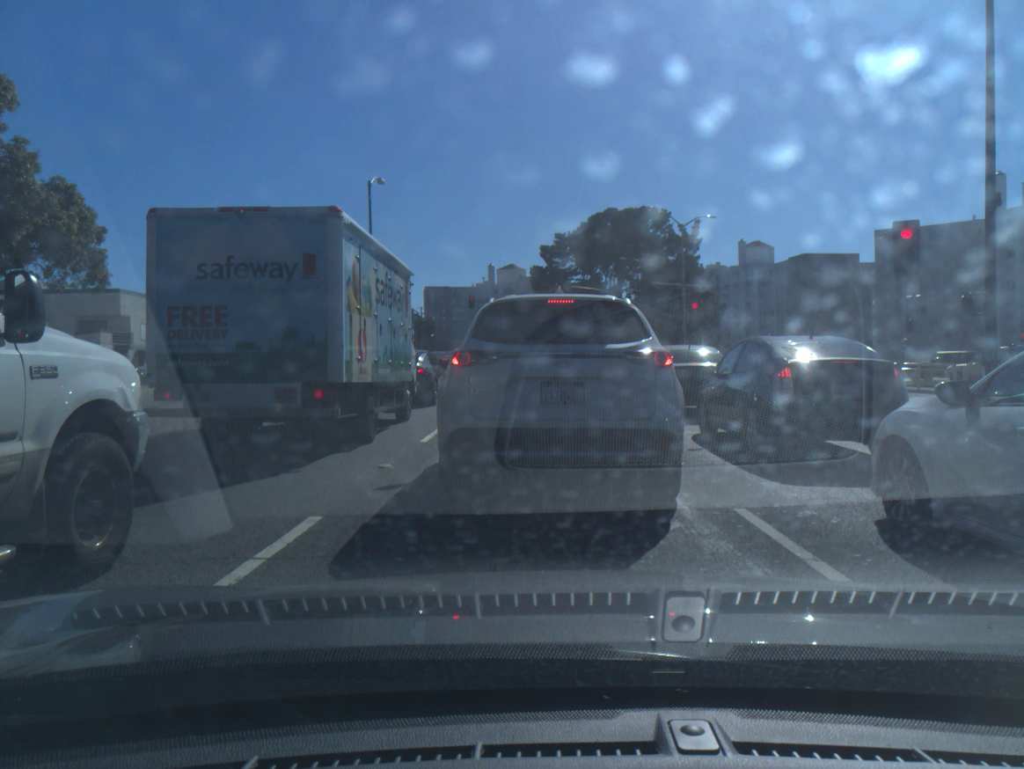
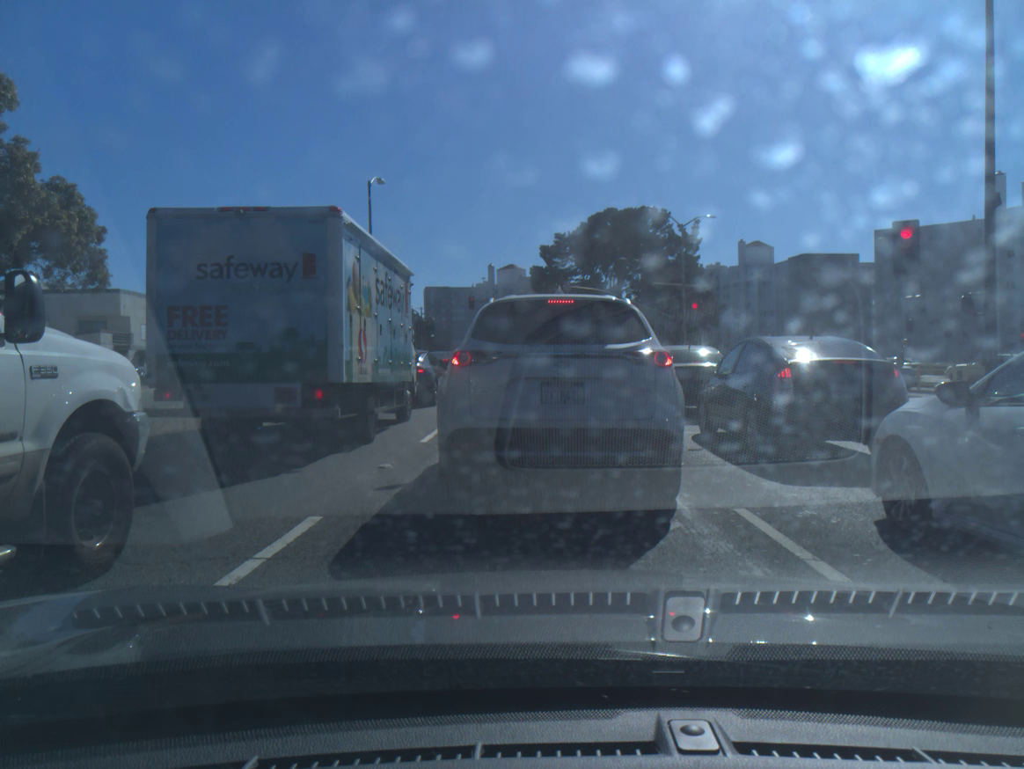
(0.0, 0.0) m; 0°
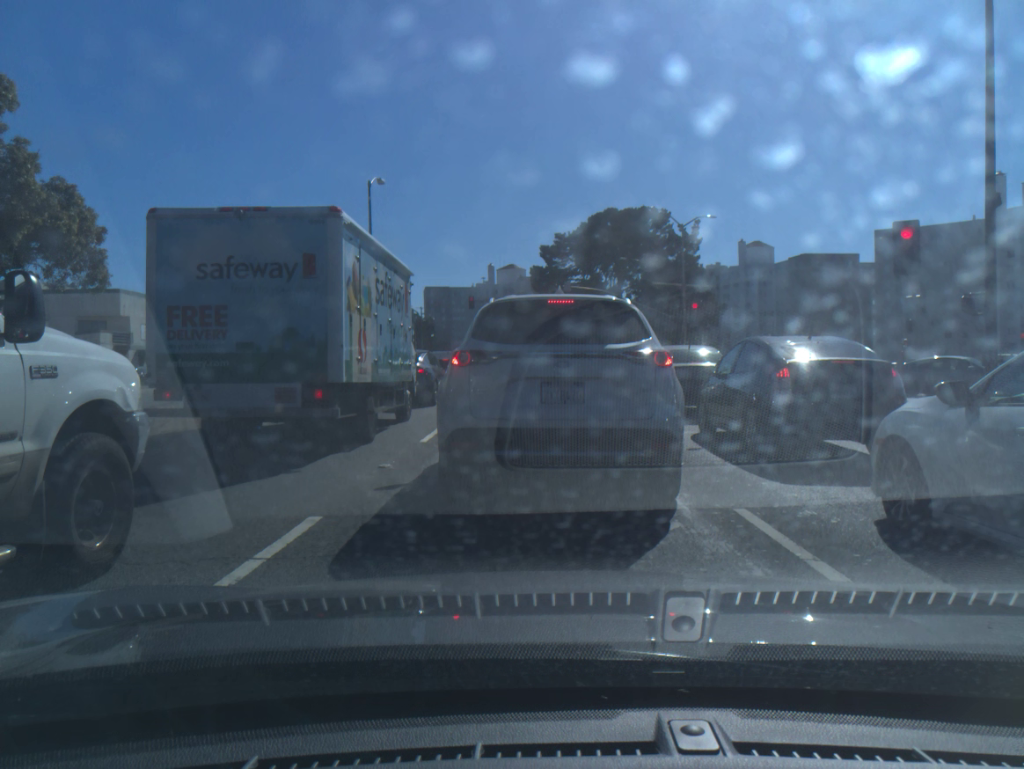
(0.0, 0.0) m; 0°
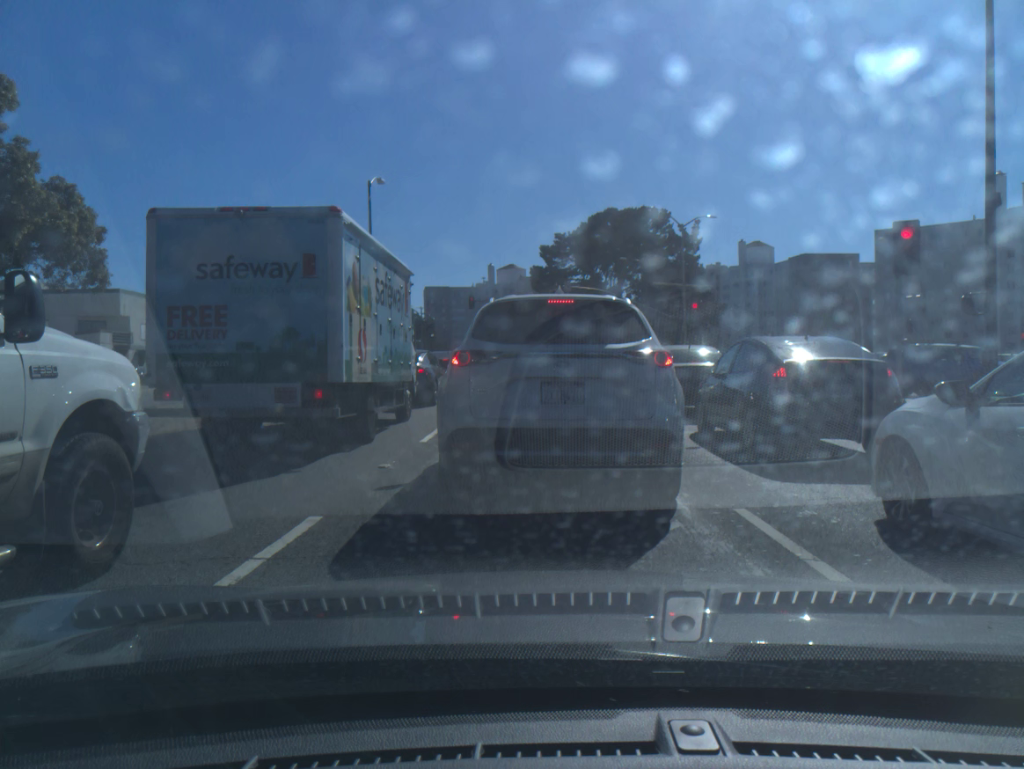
(0.0, 0.0) m; 0°
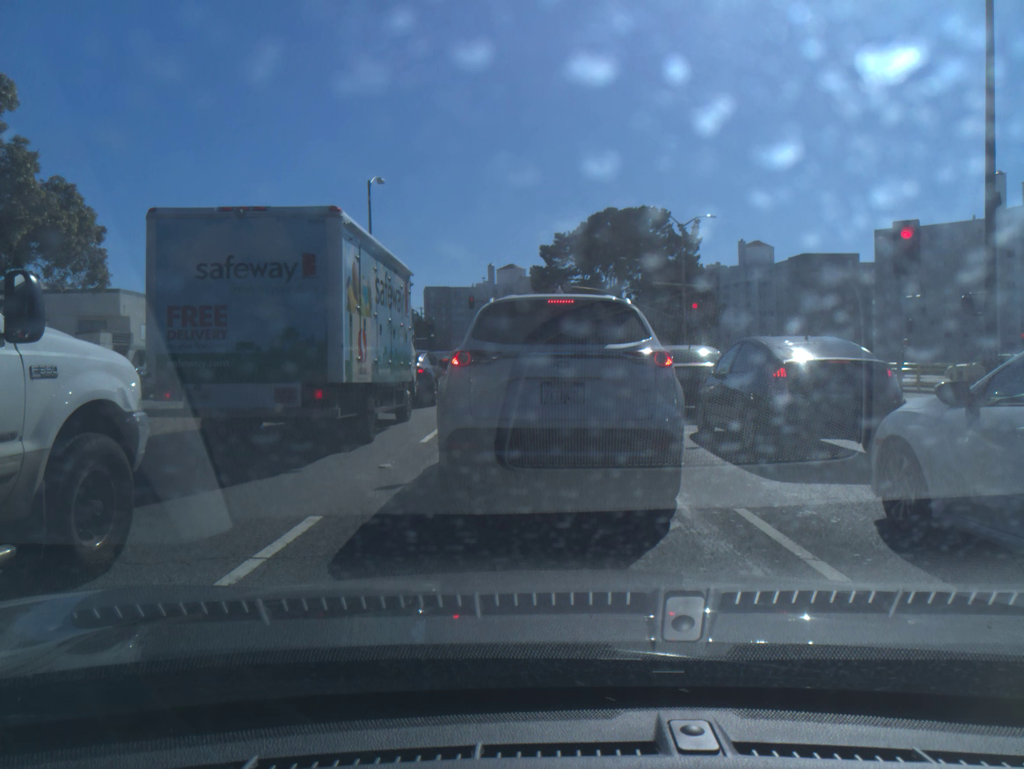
(0.0, 0.0) m; 0°
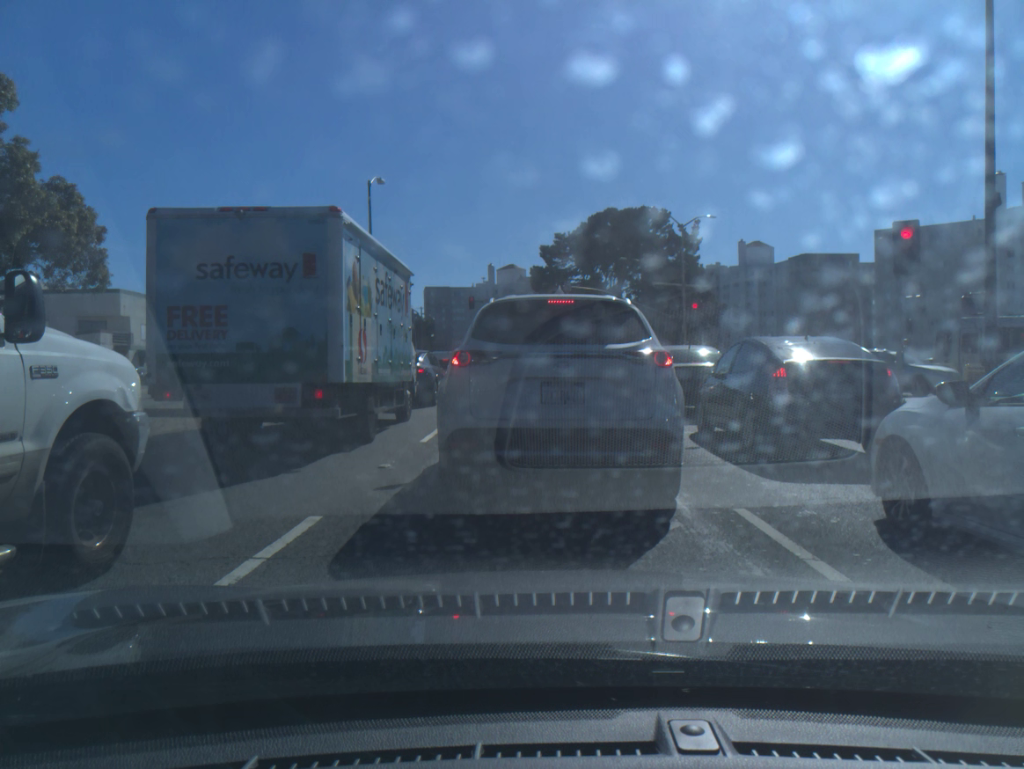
(0.0, 0.0) m; 0°
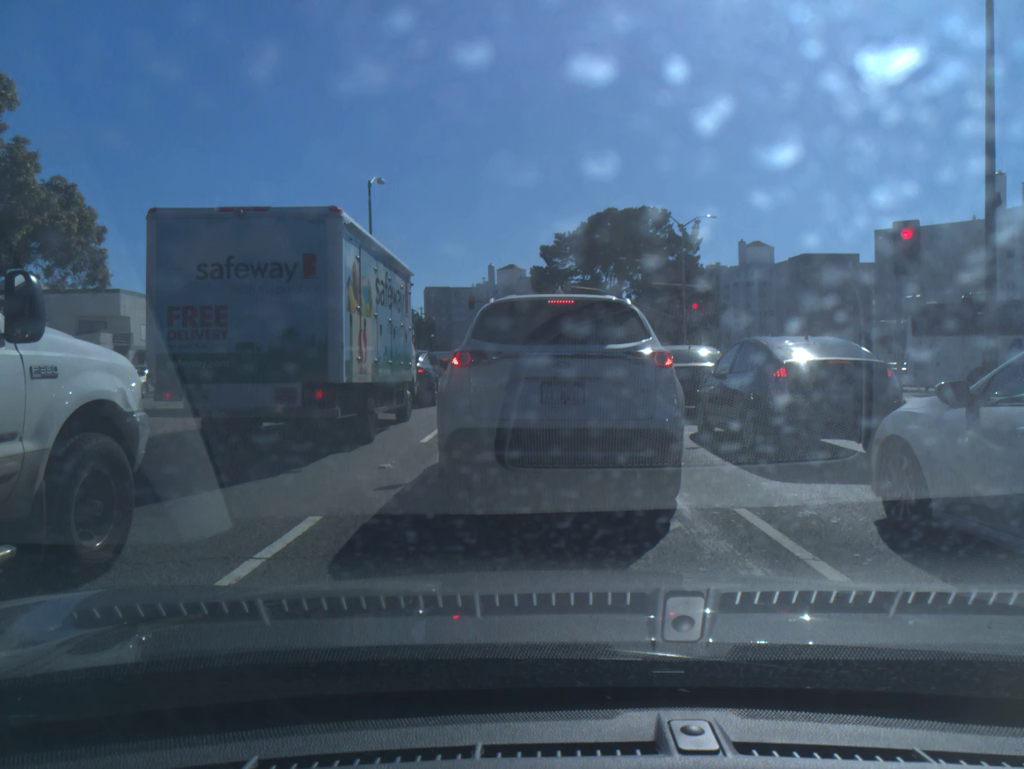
(0.0, 0.0) m; 0°
